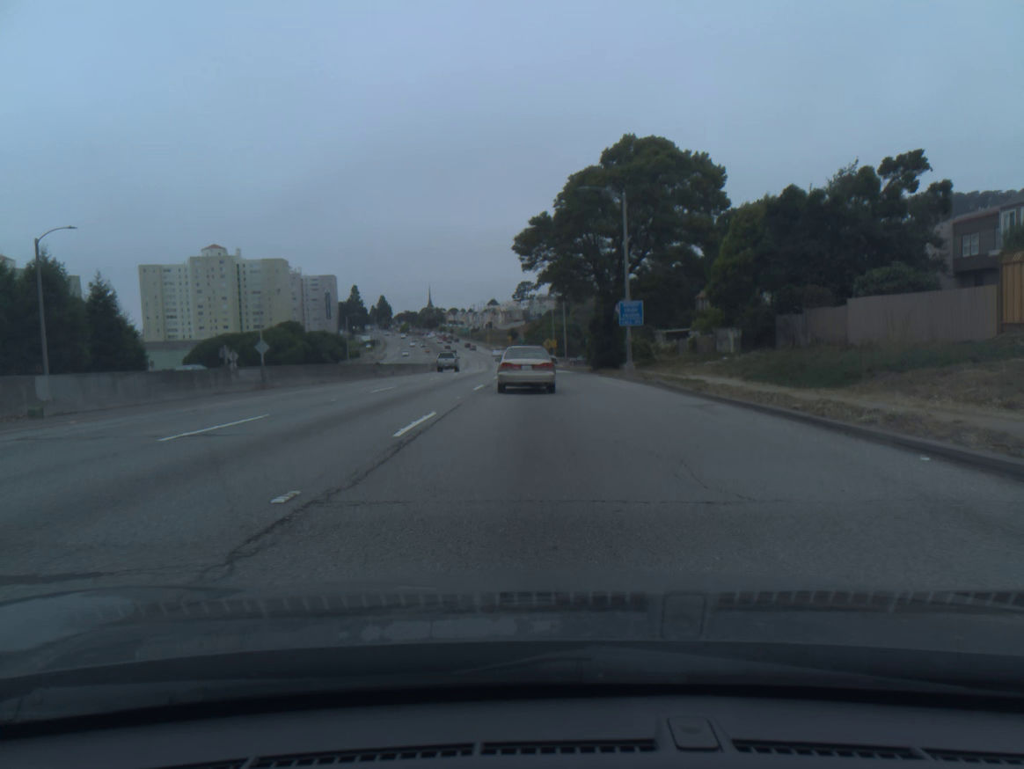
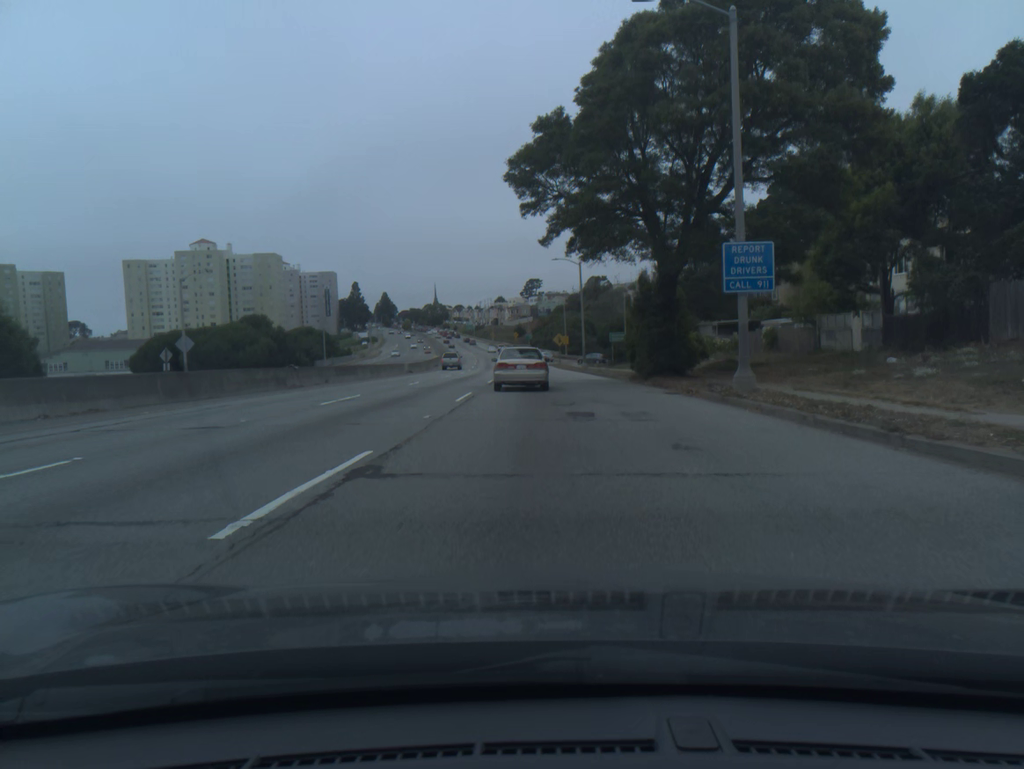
(-0.1, +21.6) m; 0°
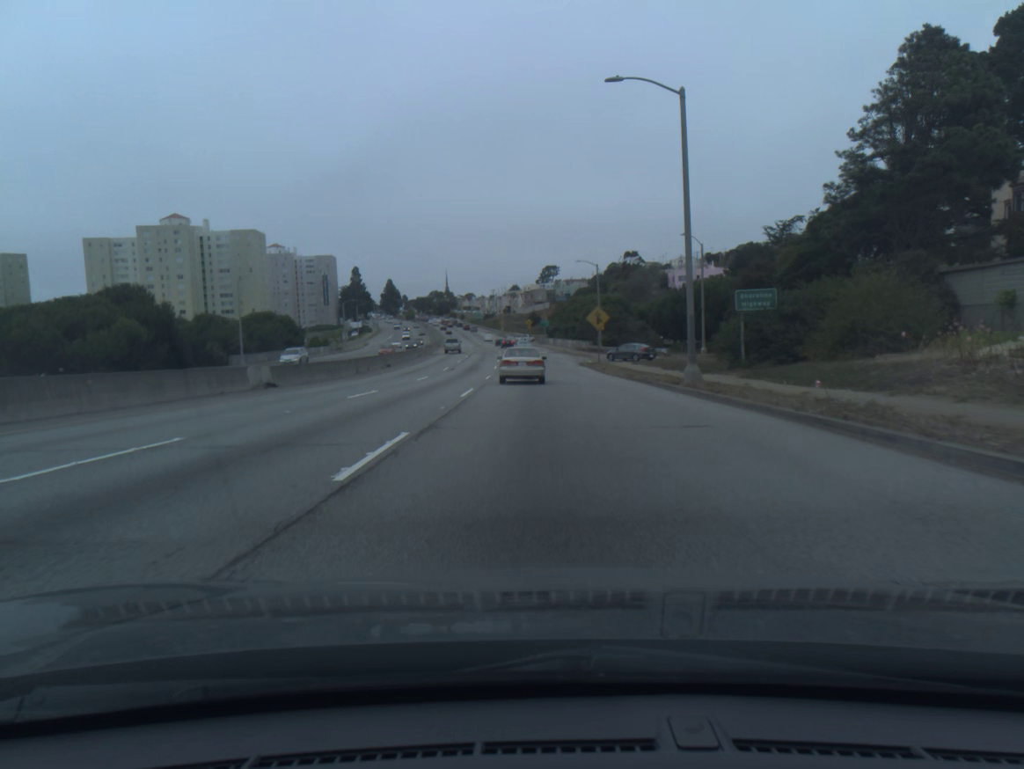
(-0.5, +41.8) m; -1°
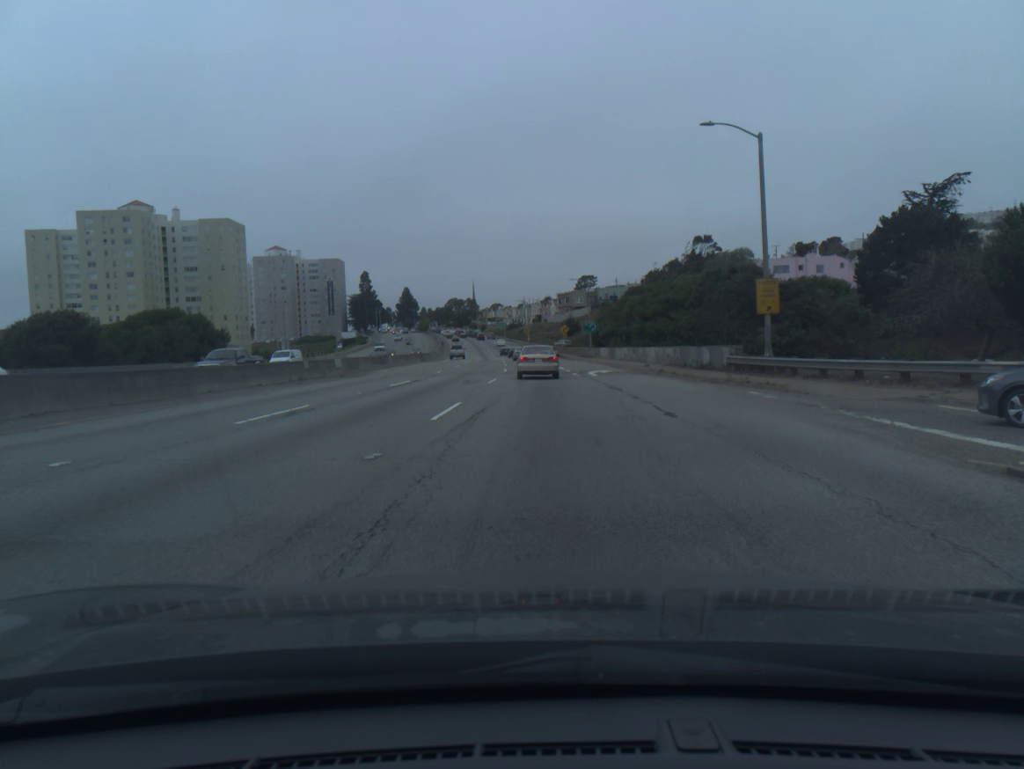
(-1.2, +52.7) m; -2°
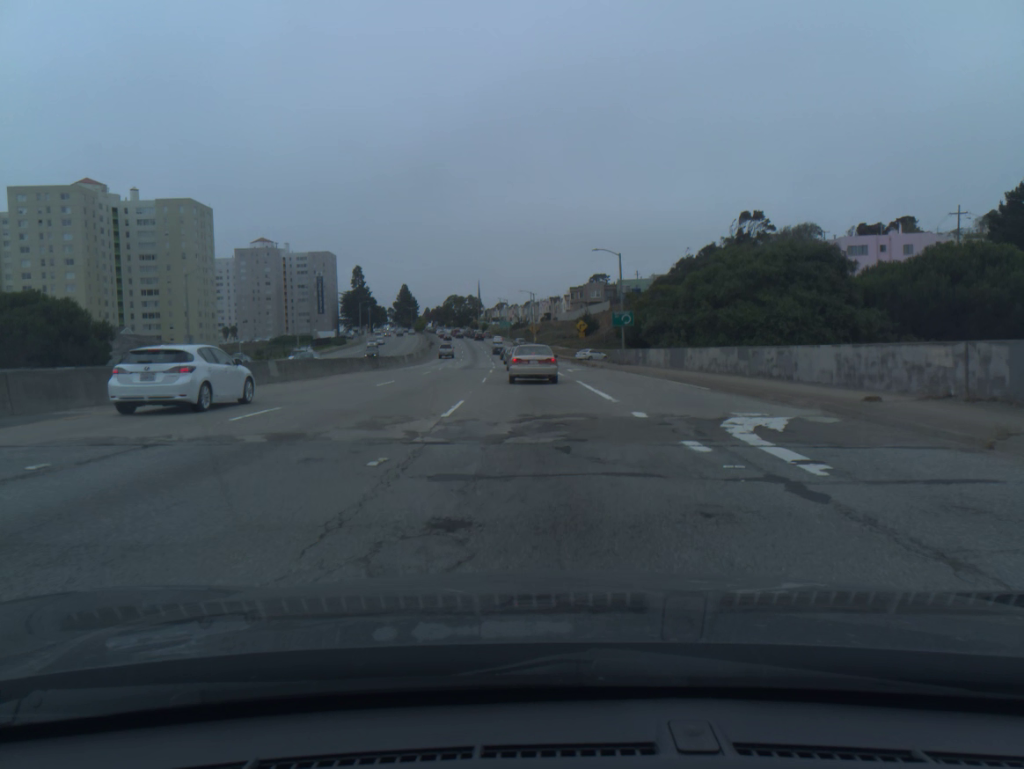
(-0.1, +29.9) m; -1°
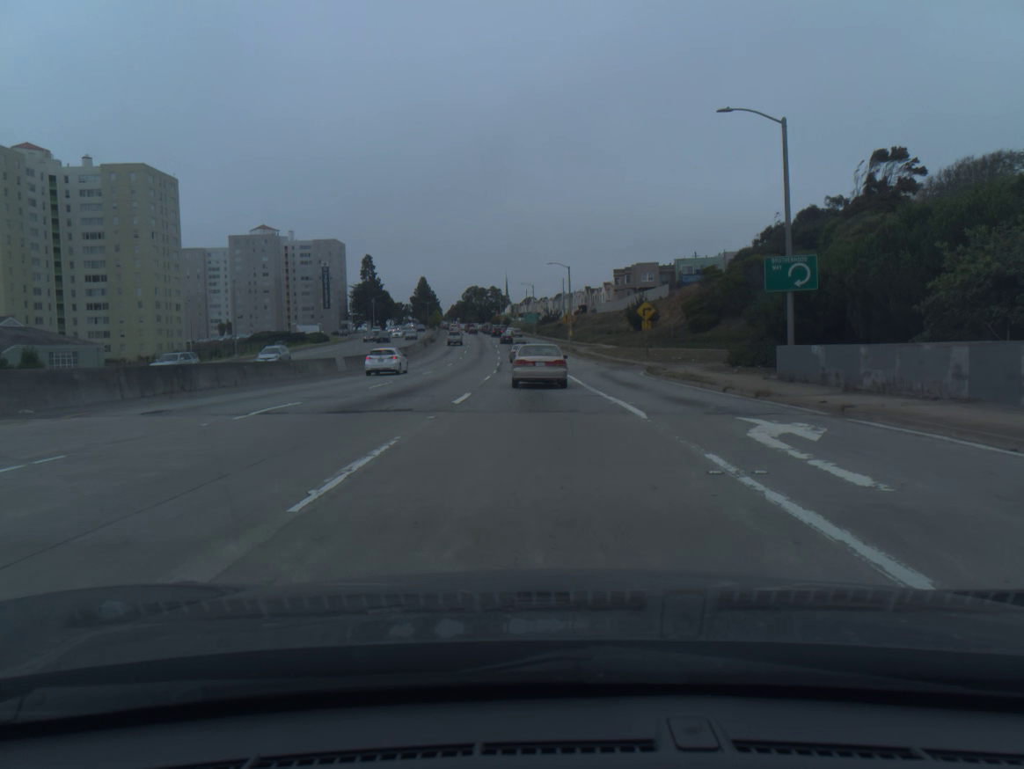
(-0.7, +39.0) m; -2°
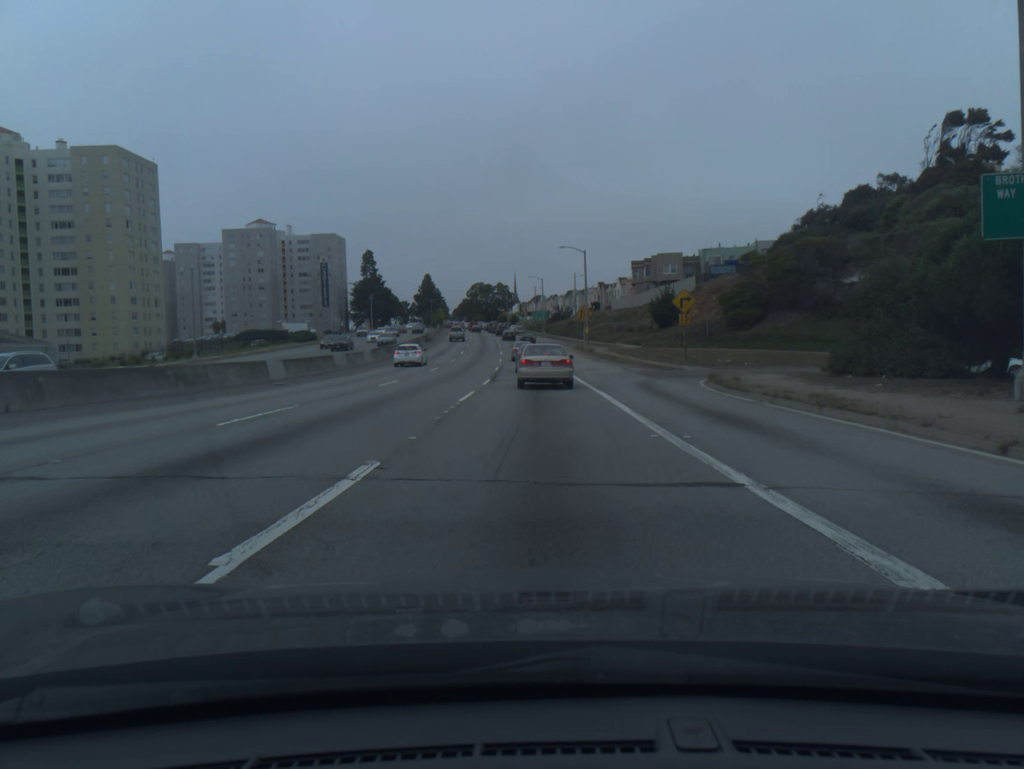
(-0.1, +13.2) m; -1°
